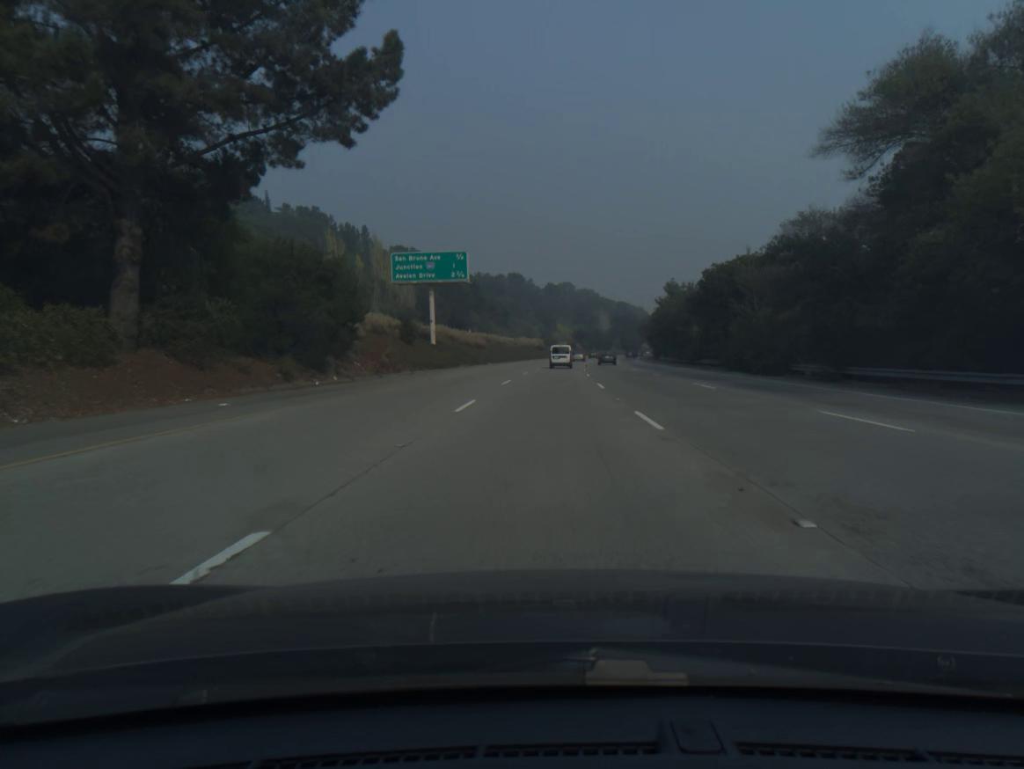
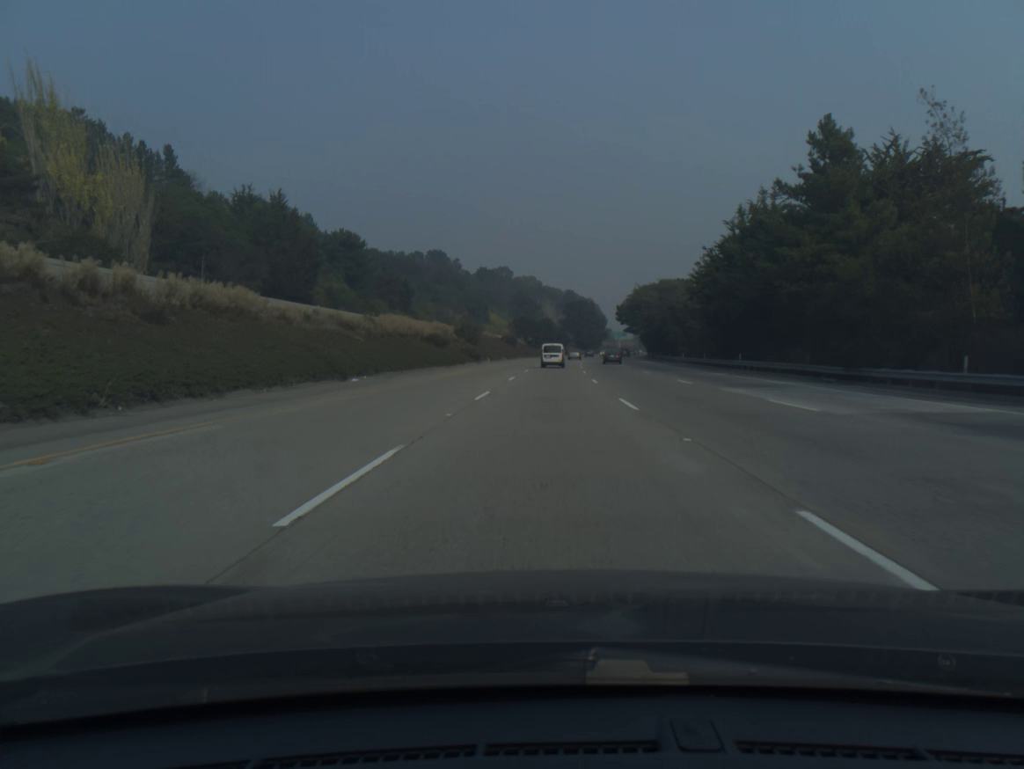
(+3.5, +97.7) m; +4°
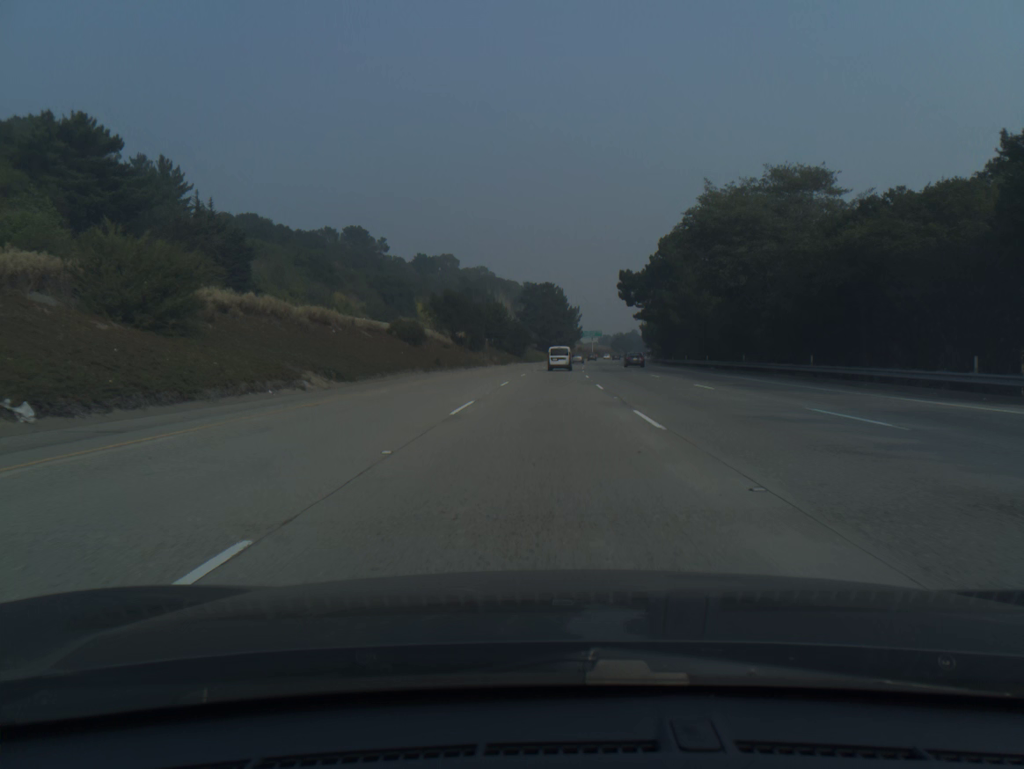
(+2.2, +77.4) m; +3°
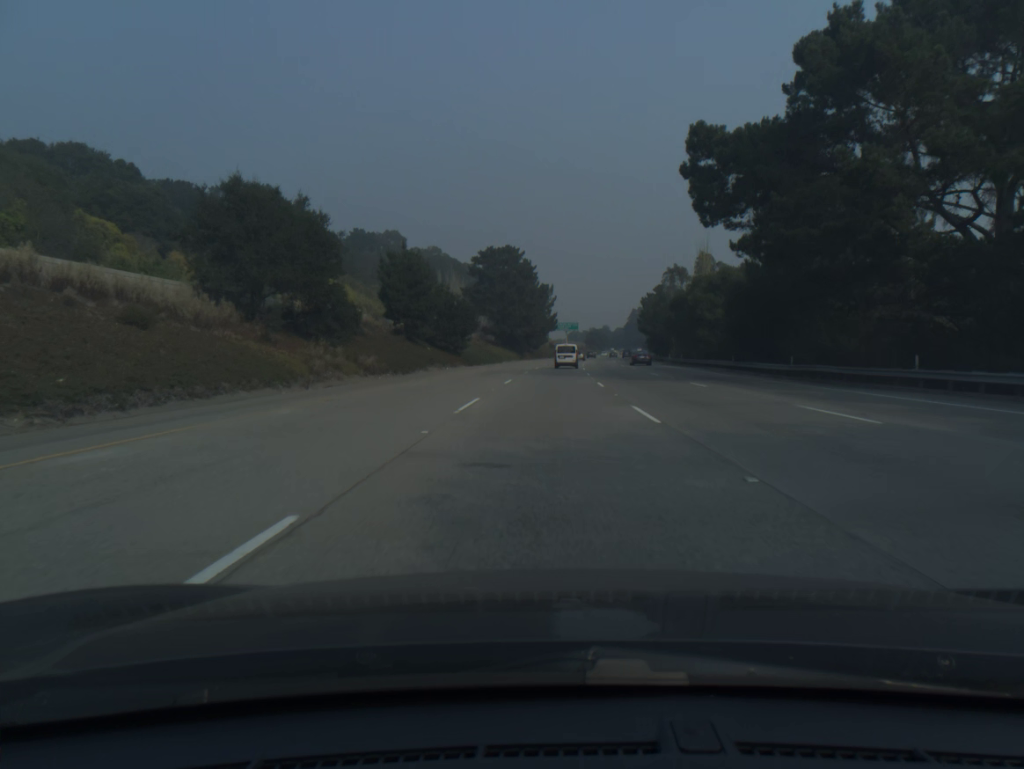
(+1.1, +57.7) m; +2°
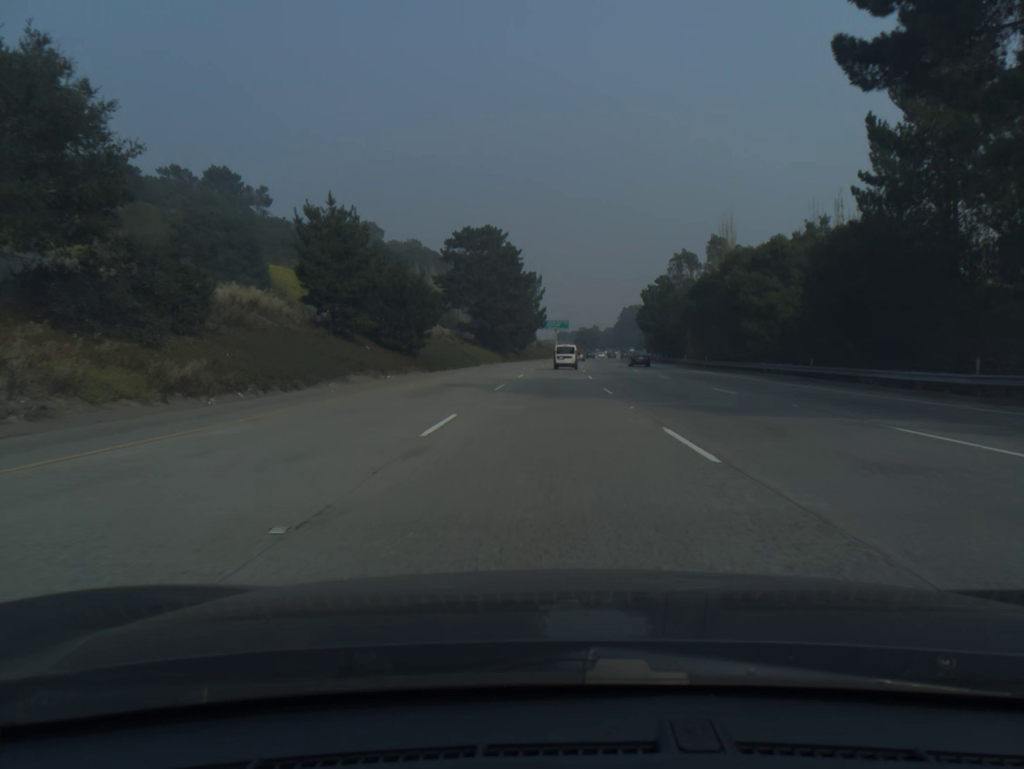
(+0.1, +19.2) m; +1°
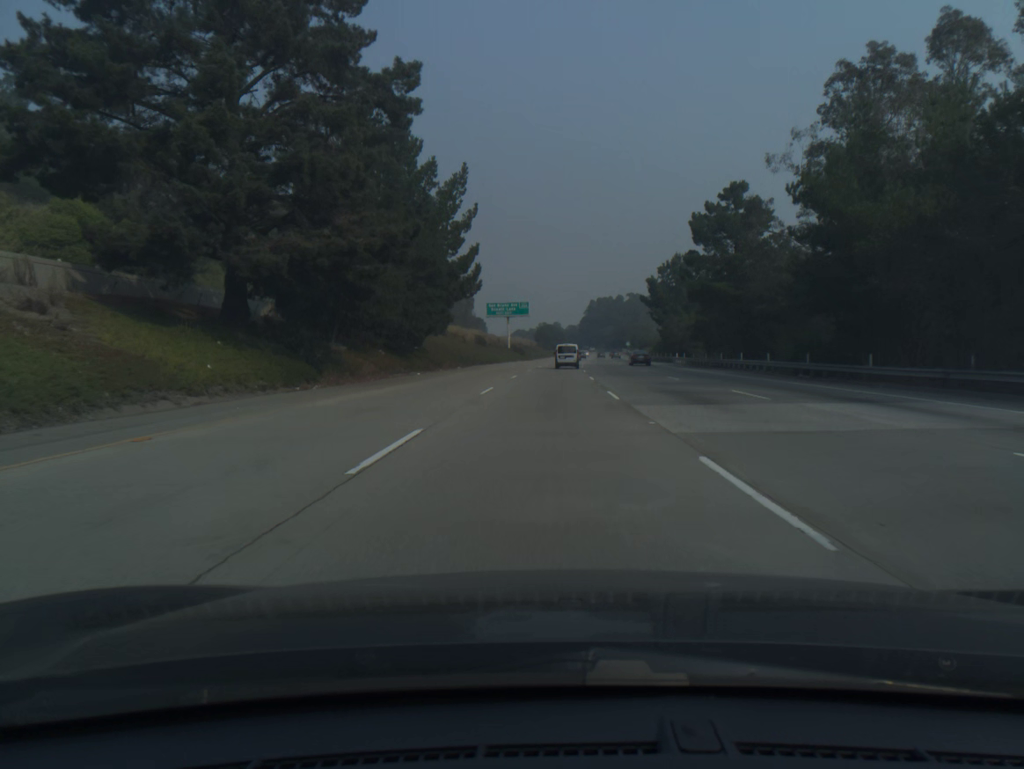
(+2.2, +76.6) m; +3°
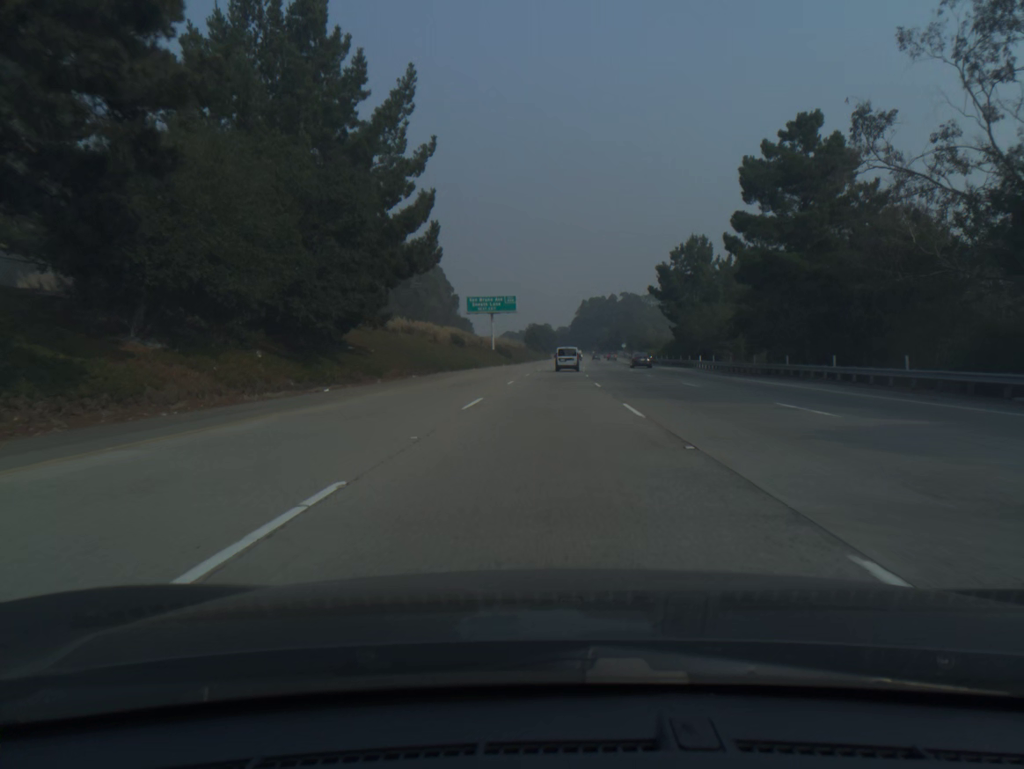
(+0.1, +19.1) m; +1°
